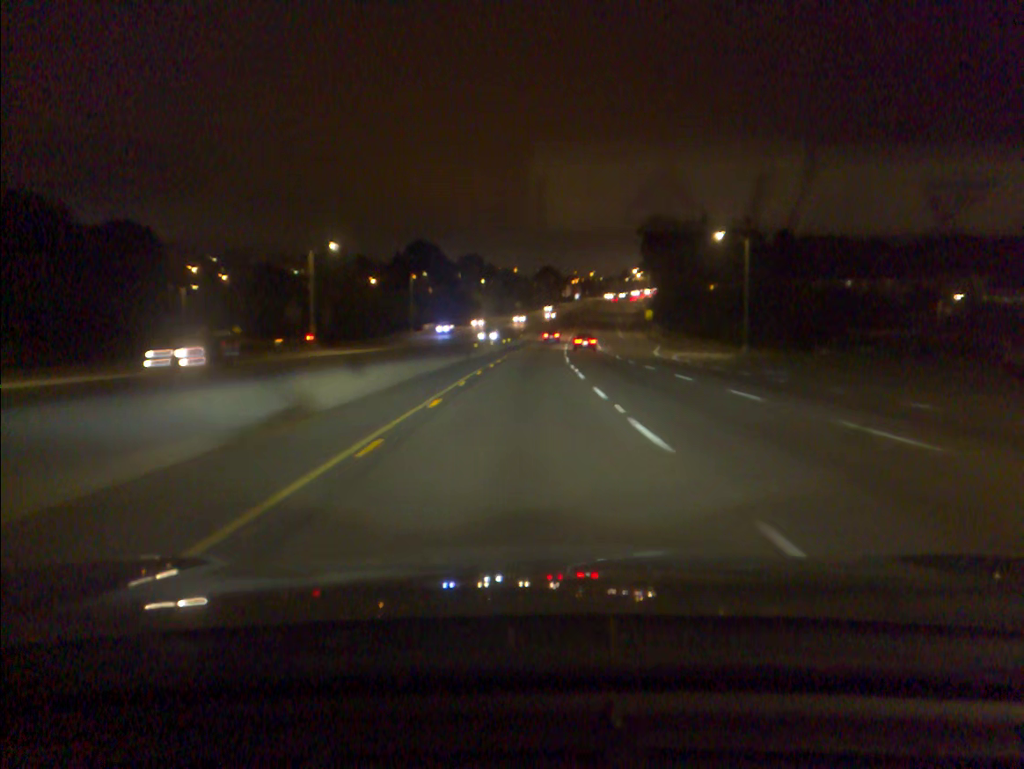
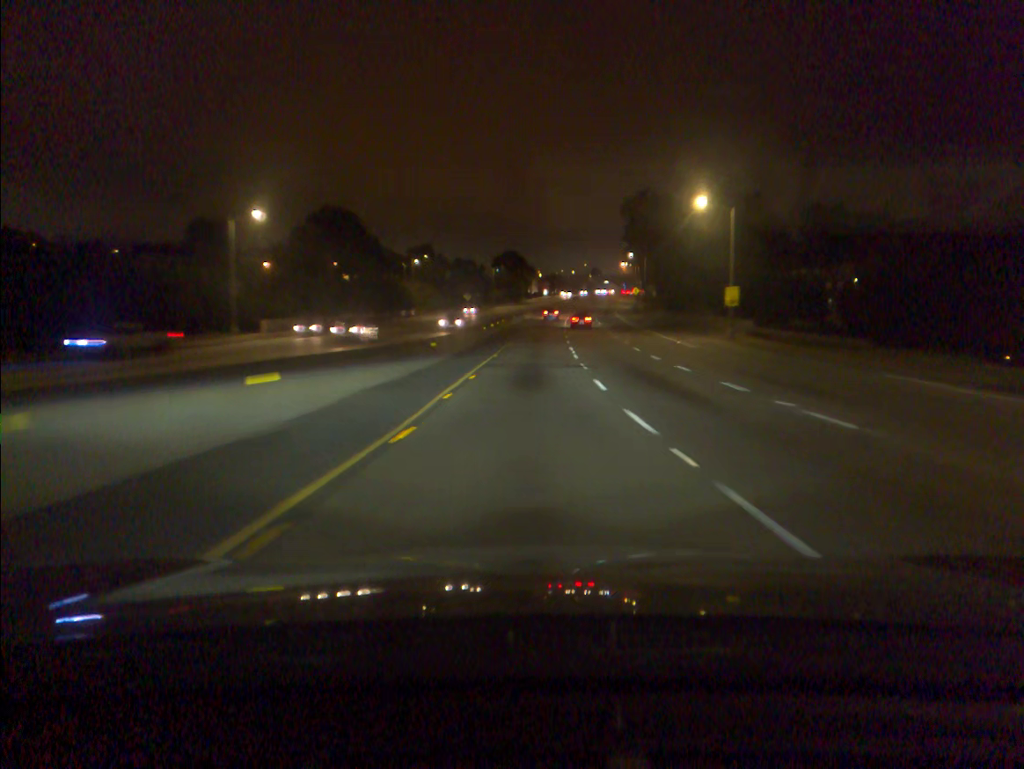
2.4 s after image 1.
(+1.6, +64.6) m; +3°
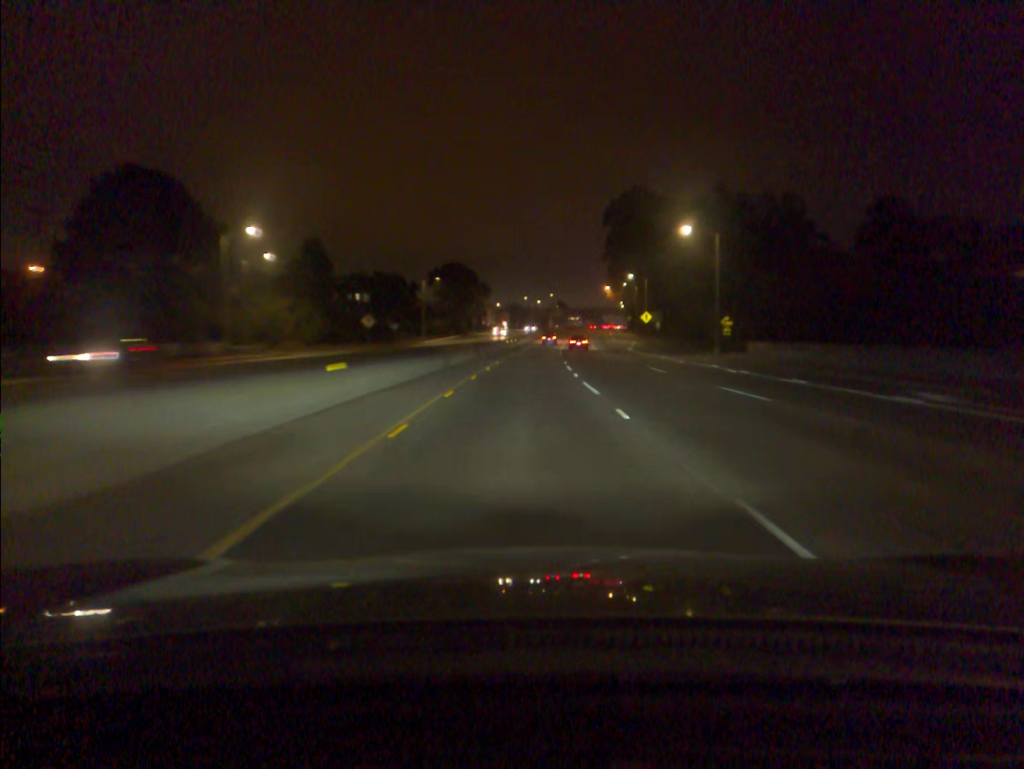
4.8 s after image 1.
(+1.7, +67.2) m; +3°
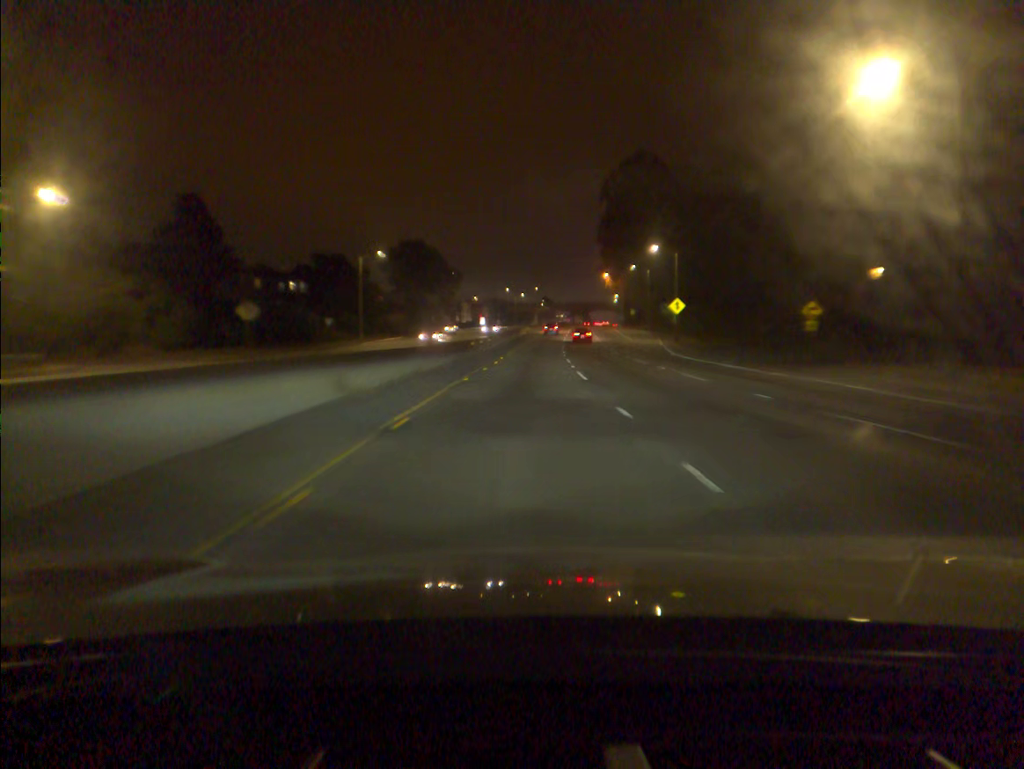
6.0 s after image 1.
(+0.4, +34.0) m; +1°
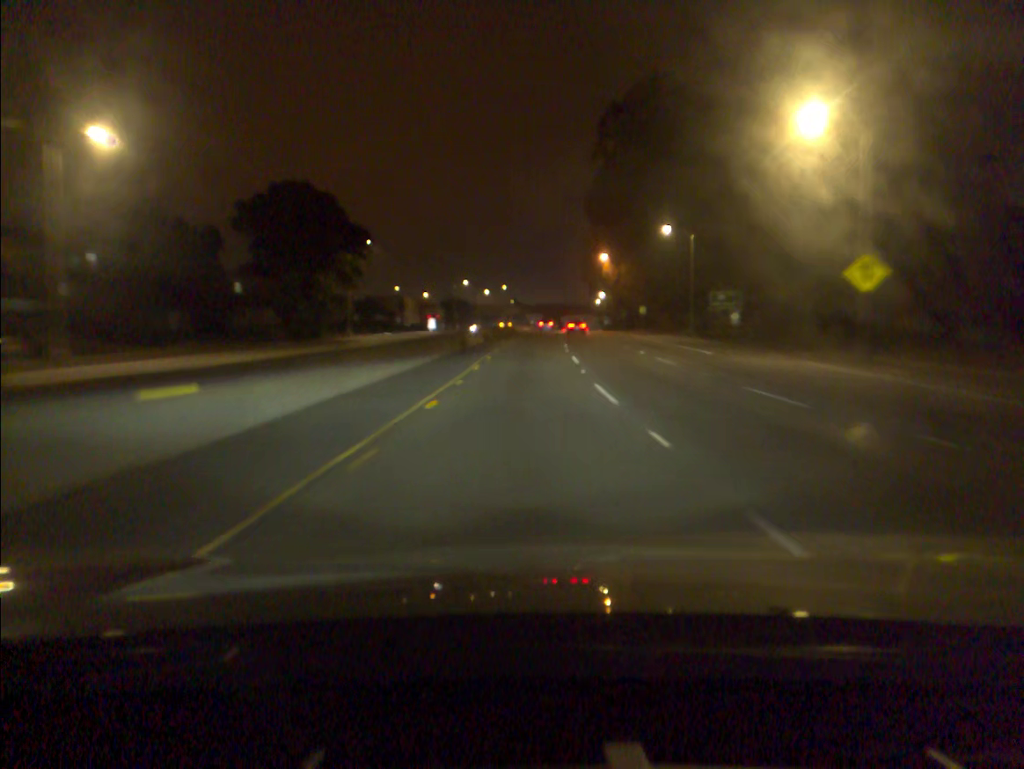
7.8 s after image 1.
(+0.9, +51.4) m; +2°
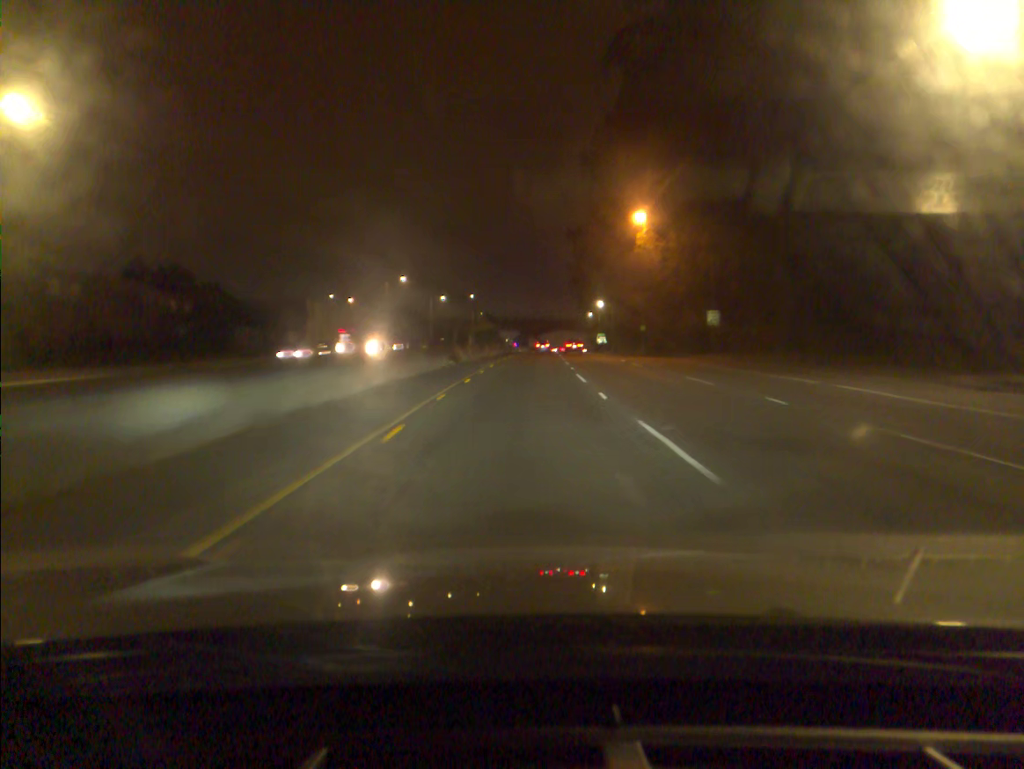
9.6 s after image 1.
(+0.9, +52.0) m; +2°
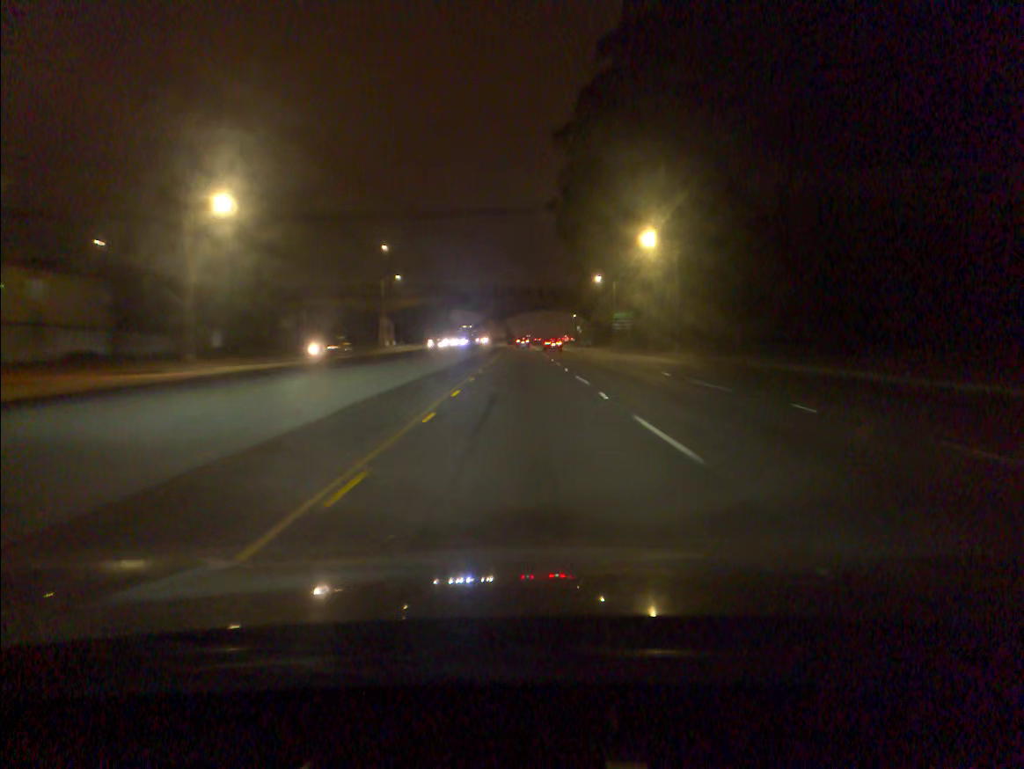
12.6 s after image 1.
(+2.0, +87.7) m; +2°
